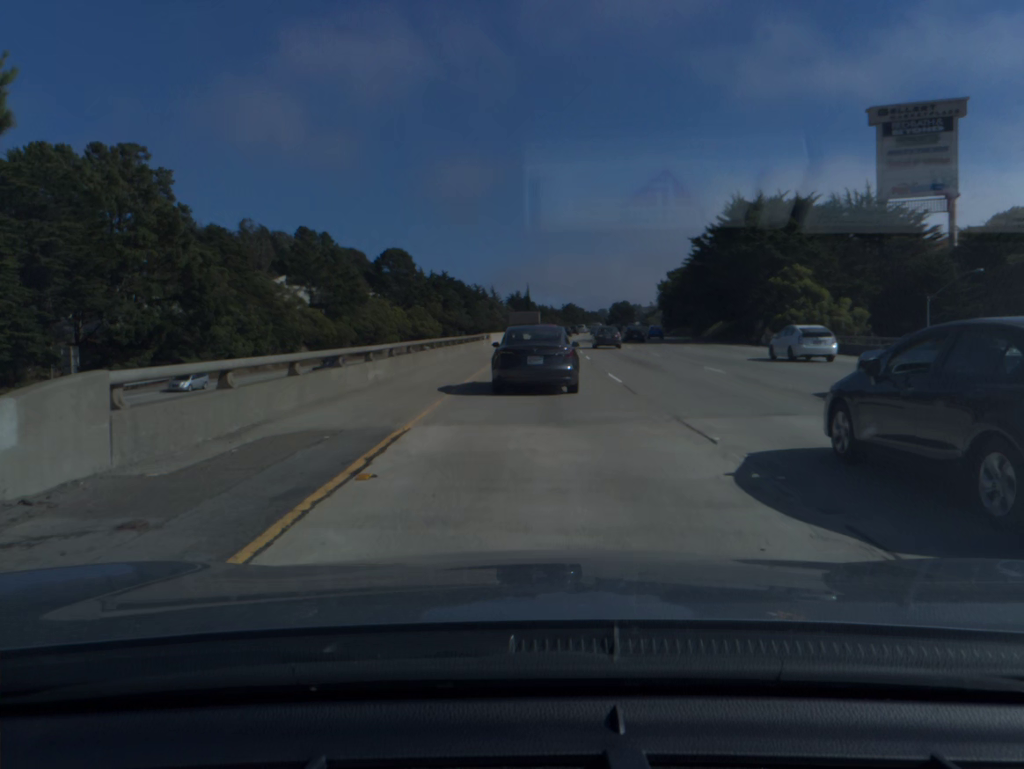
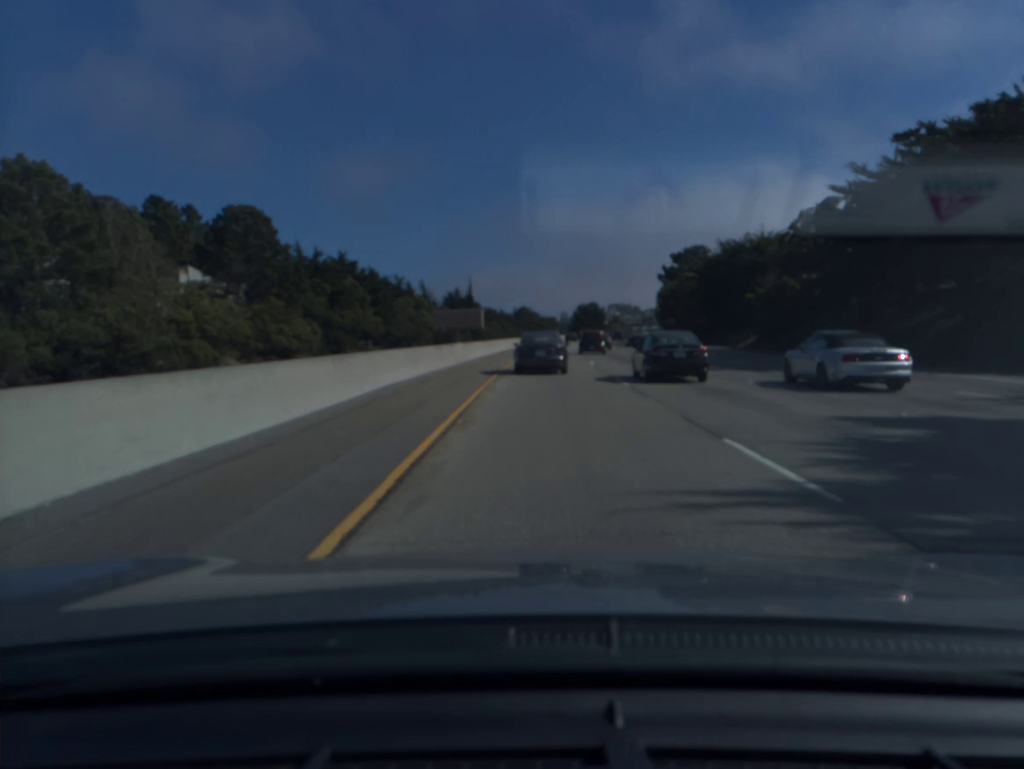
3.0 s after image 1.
(+2.2, +78.7) m; +4°
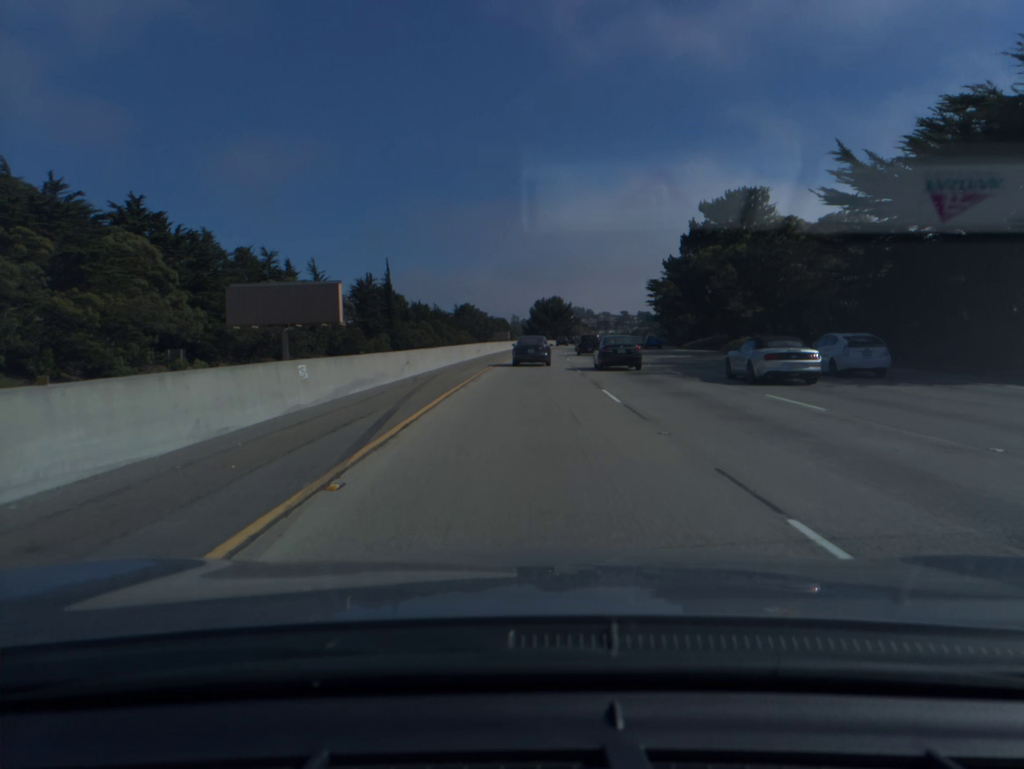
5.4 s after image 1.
(+2.2, +62.9) m; +4°
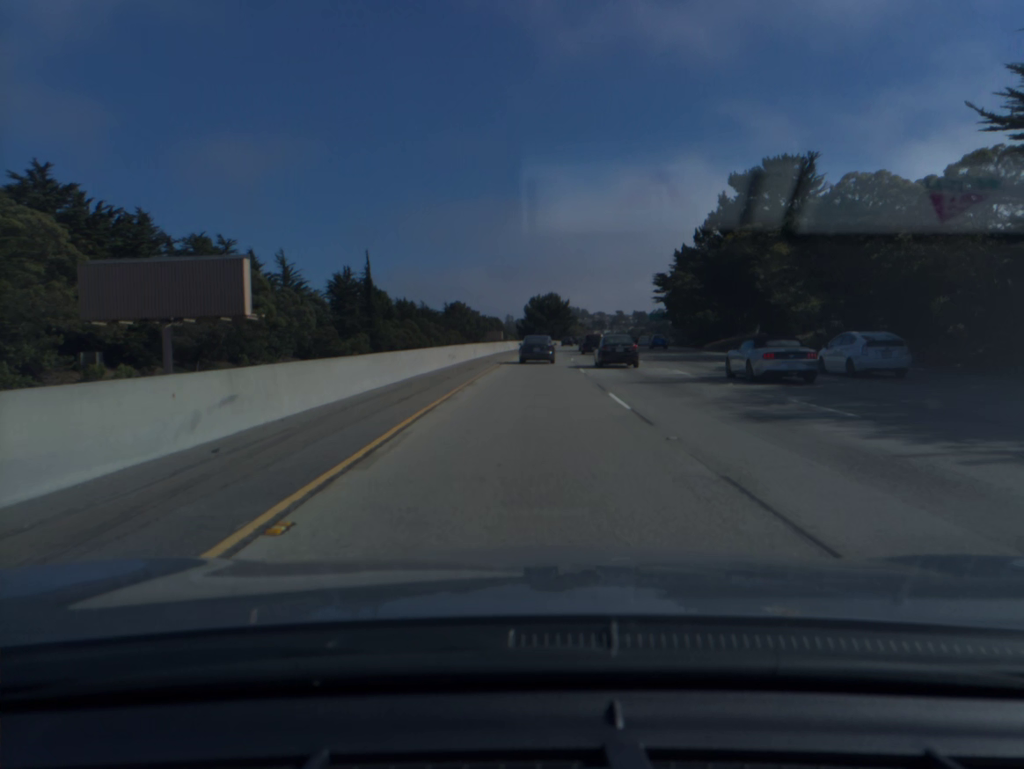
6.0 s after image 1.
(0.0, +16.1) m; 0°
